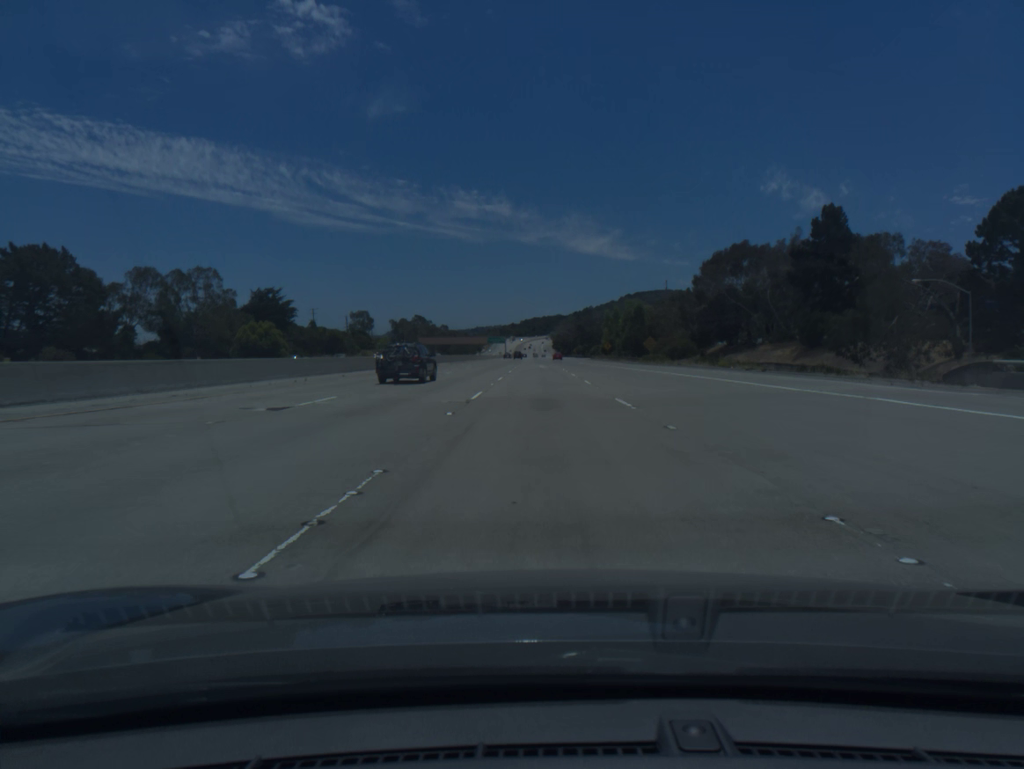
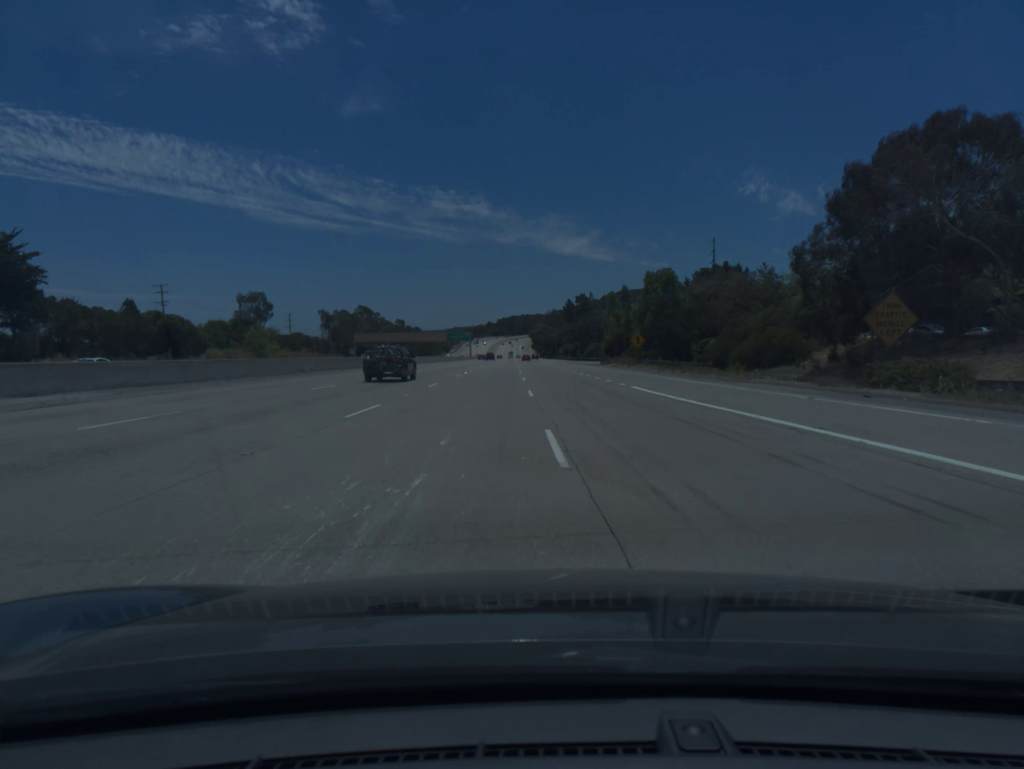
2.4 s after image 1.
(+0.9, +76.6) m; +1°
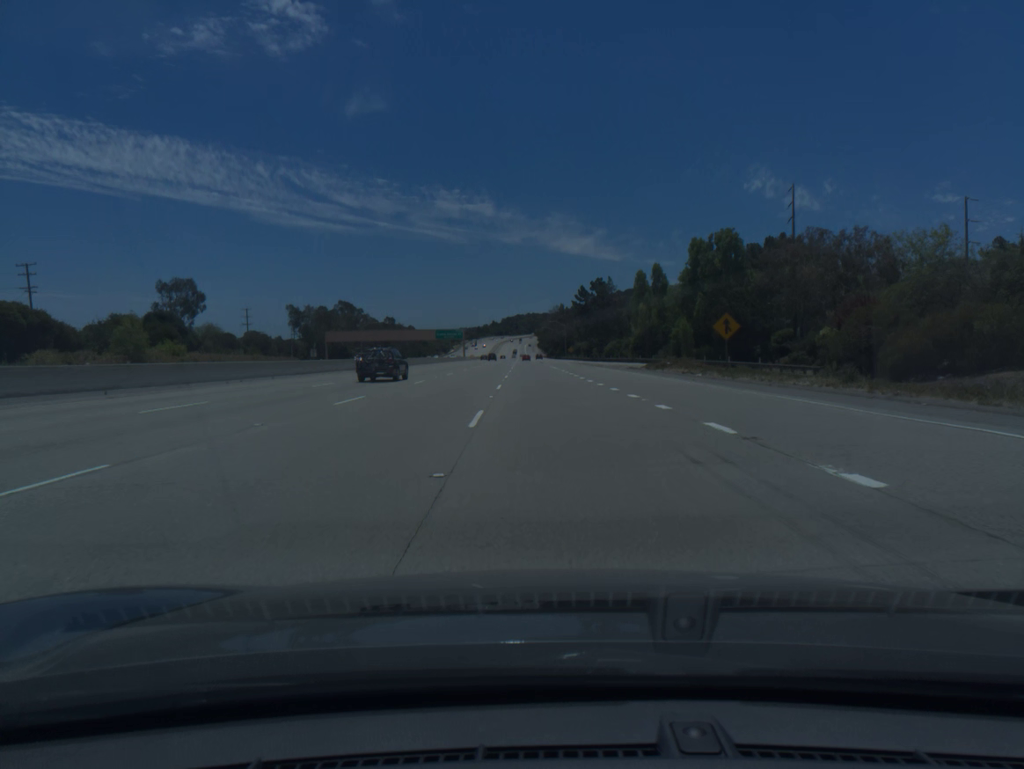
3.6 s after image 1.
(0.0, +38.6) m; 0°
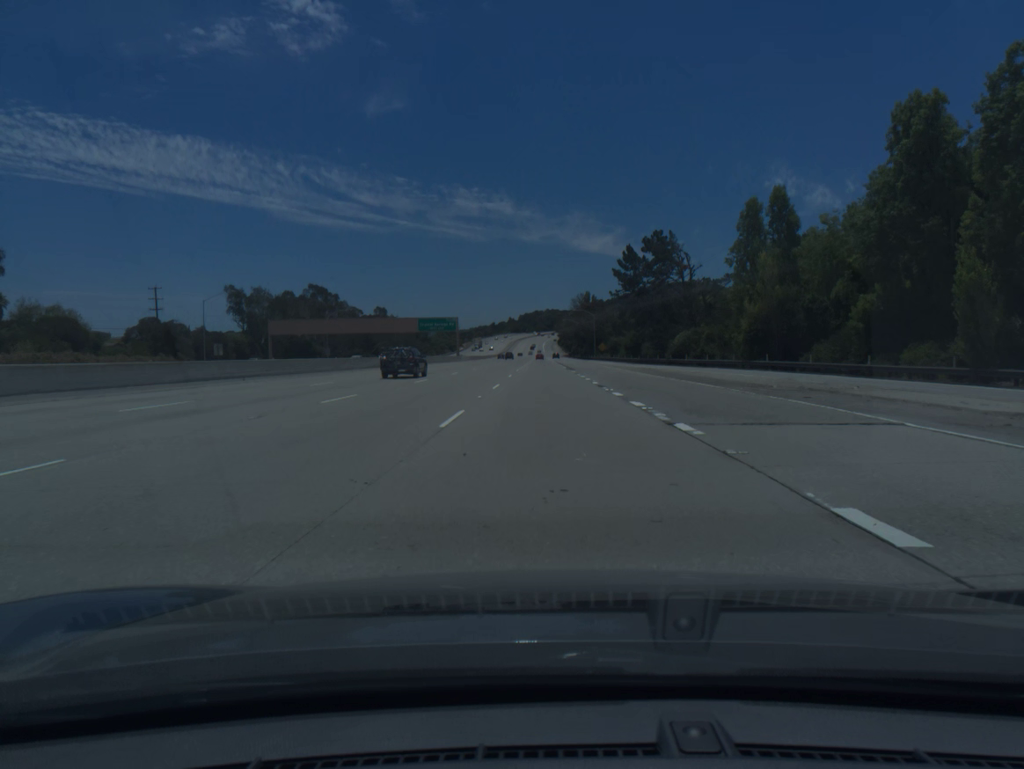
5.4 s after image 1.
(-0.7, +57.1) m; -1°
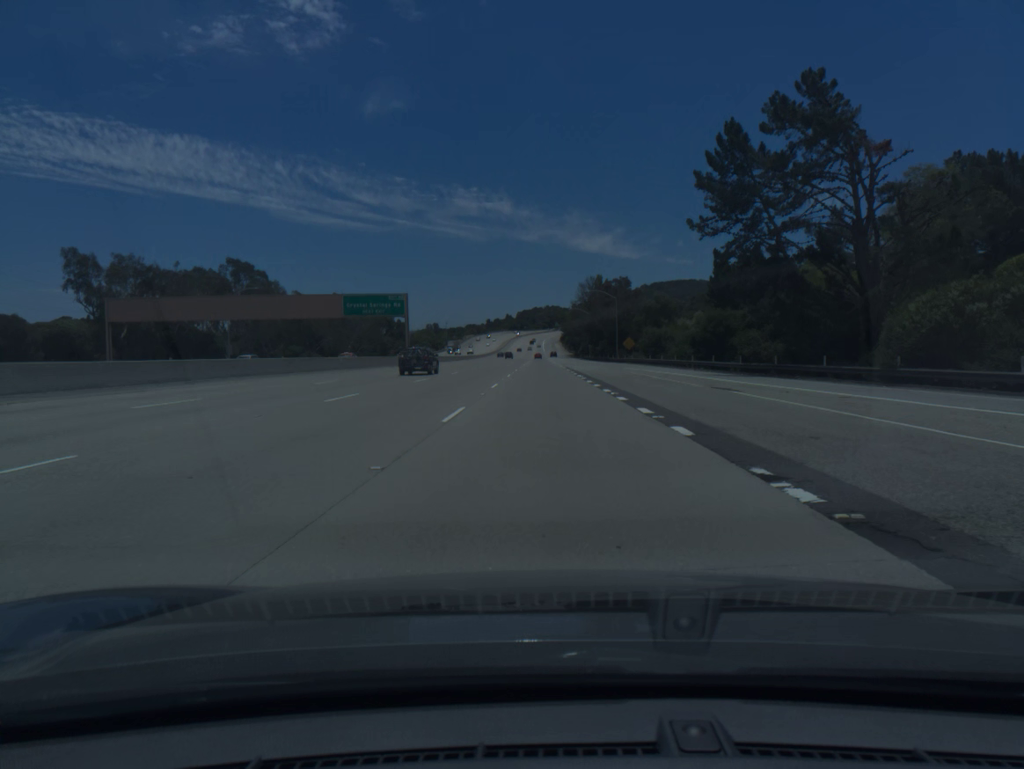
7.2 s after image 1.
(-0.1, +56.3) m; 0°
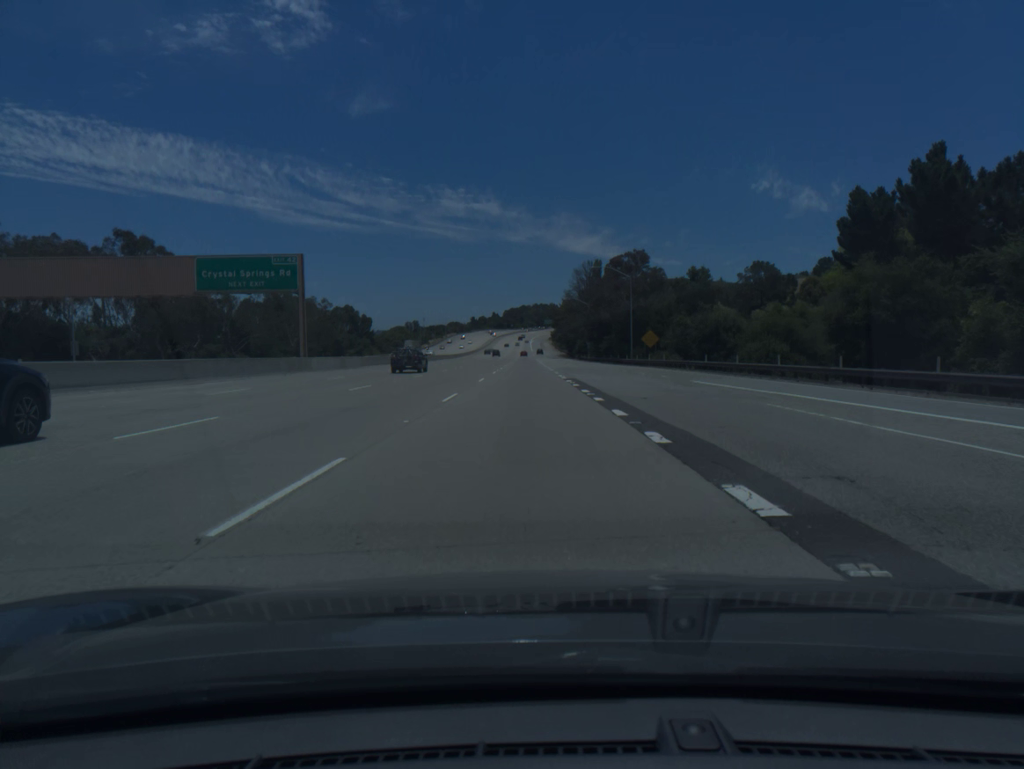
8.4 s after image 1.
(+0.3, +37.1) m; +1°
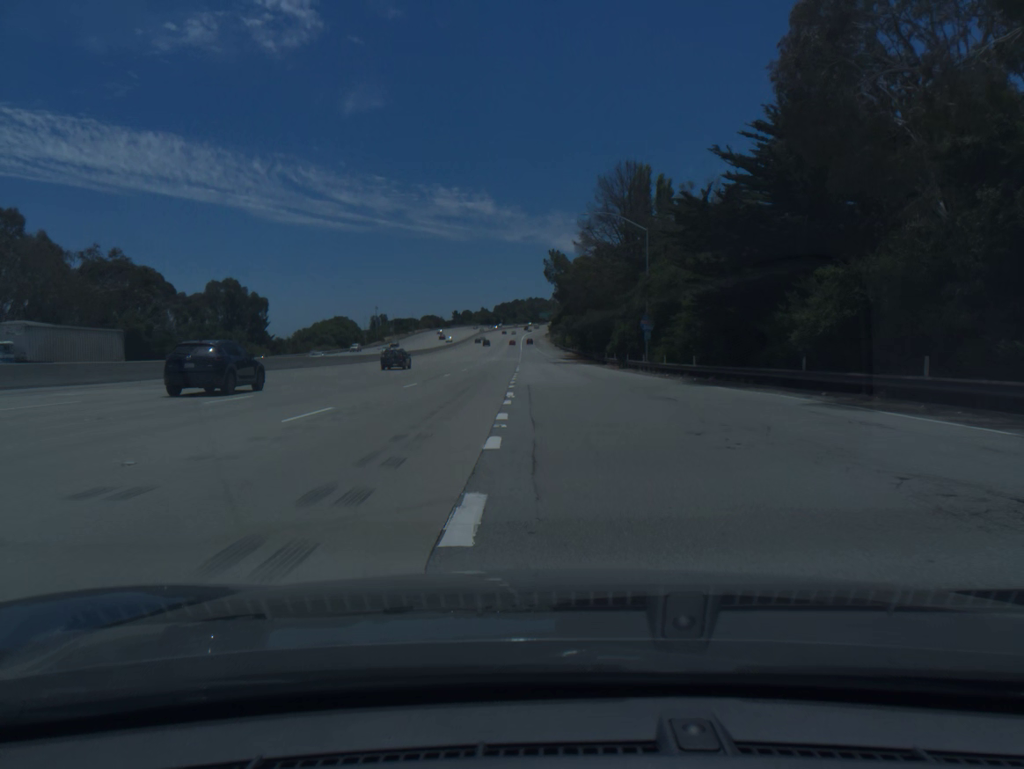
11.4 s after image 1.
(+0.6, +91.2) m; 0°
